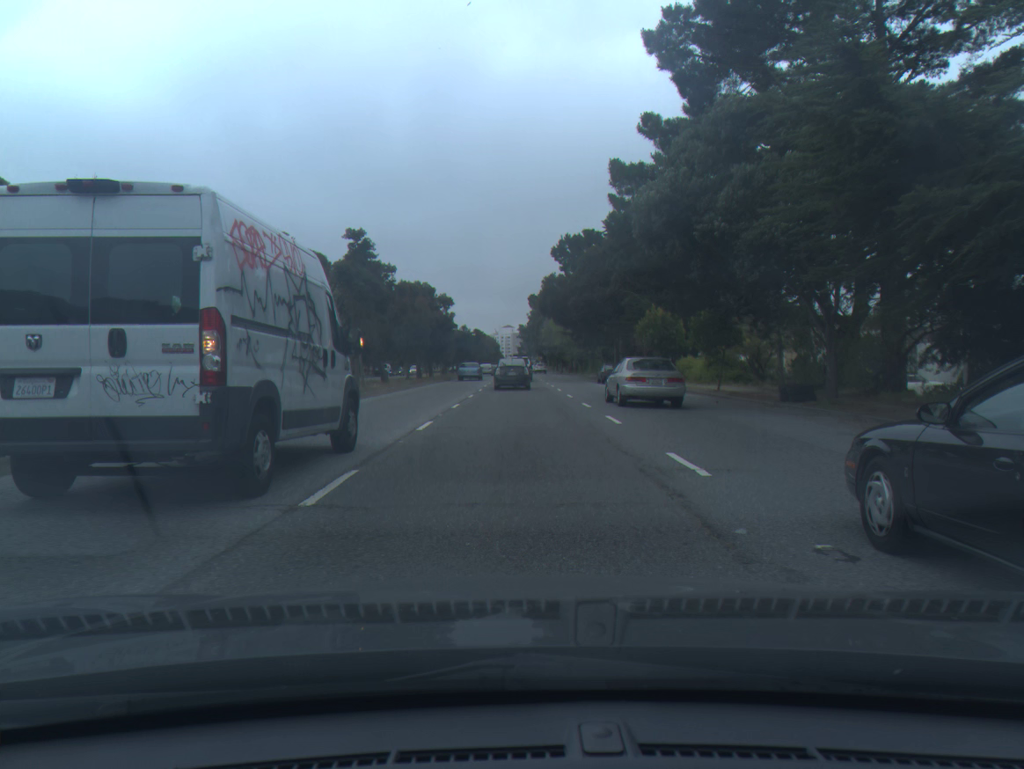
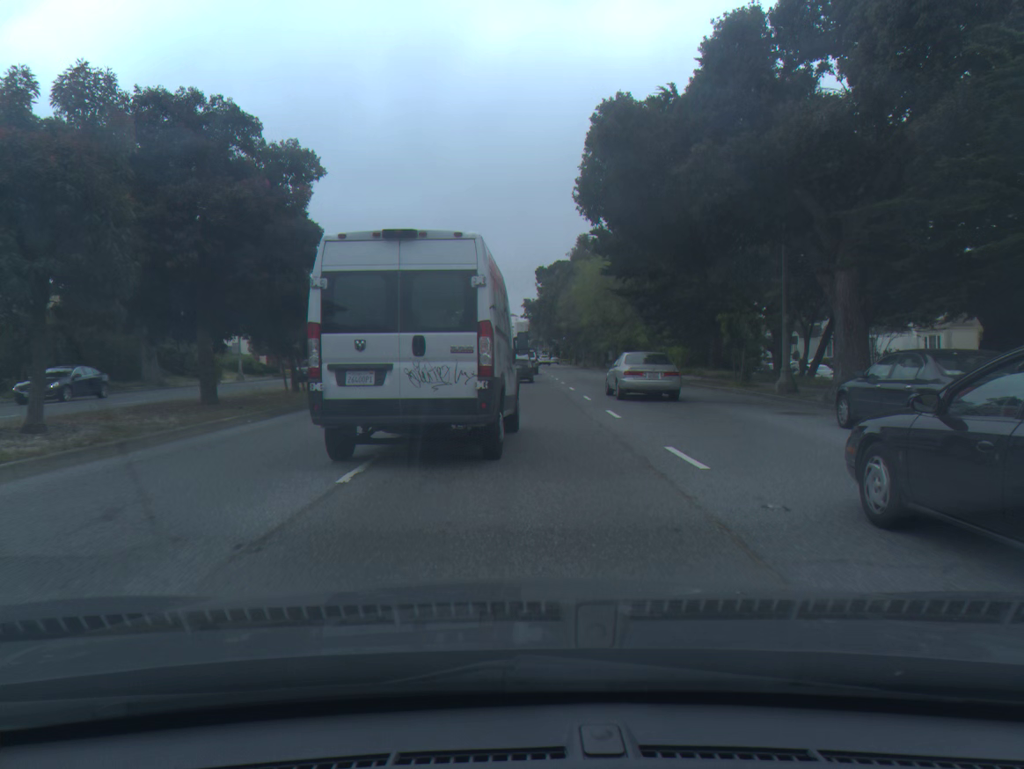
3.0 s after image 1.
(0.0, +42.2) m; 0°
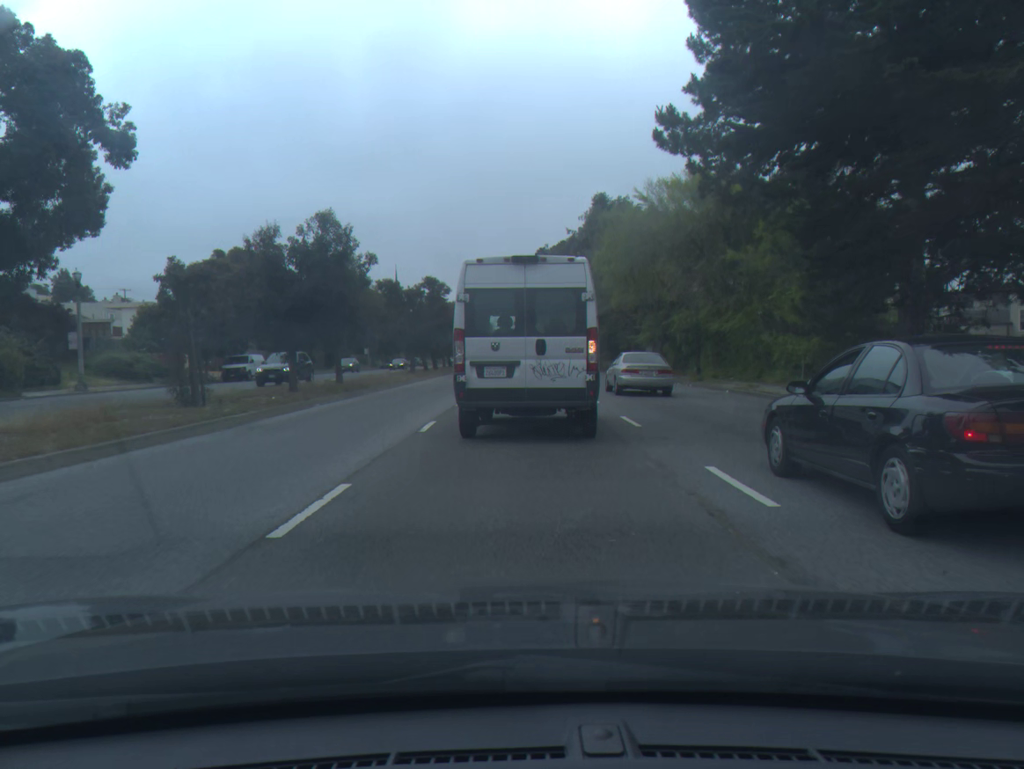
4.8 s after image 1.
(-0.1, +23.8) m; 0°
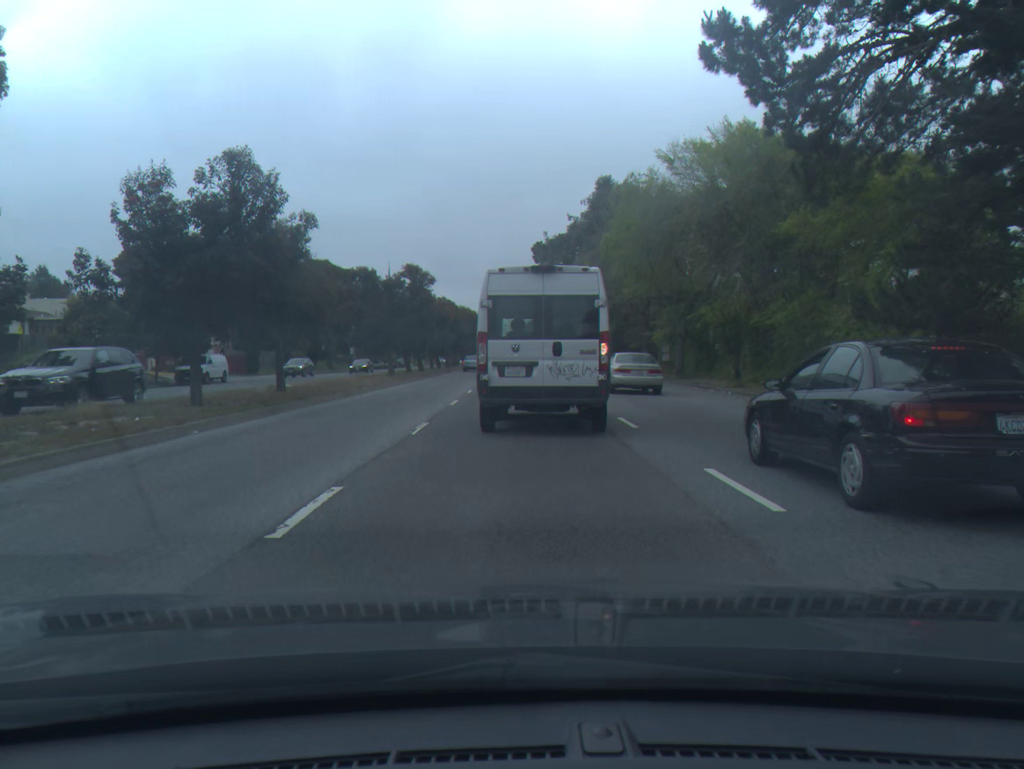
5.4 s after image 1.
(0.0, +7.6) m; 0°
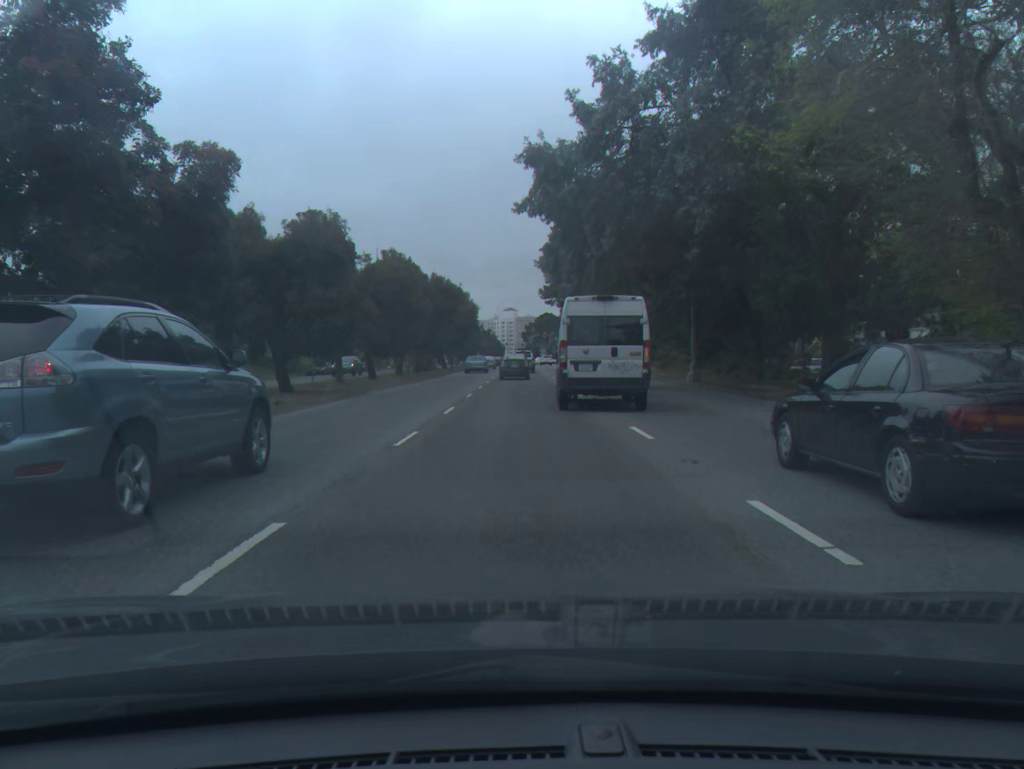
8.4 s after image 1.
(0.0, +38.1) m; 0°
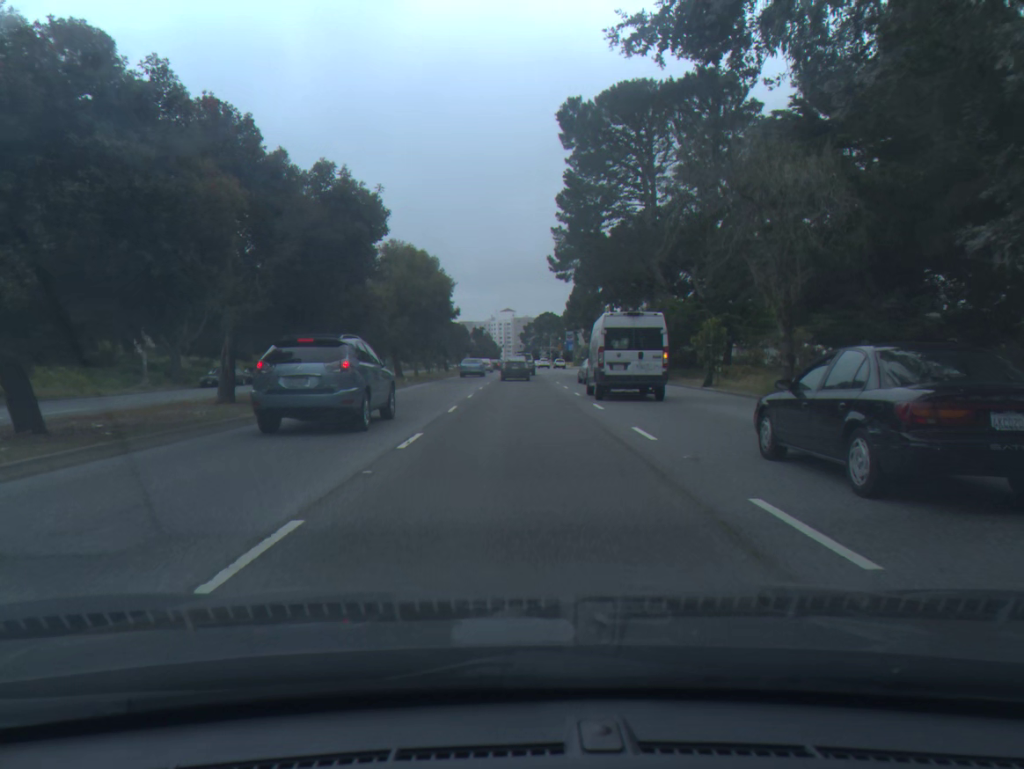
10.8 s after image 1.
(0.0, +28.6) m; 0°
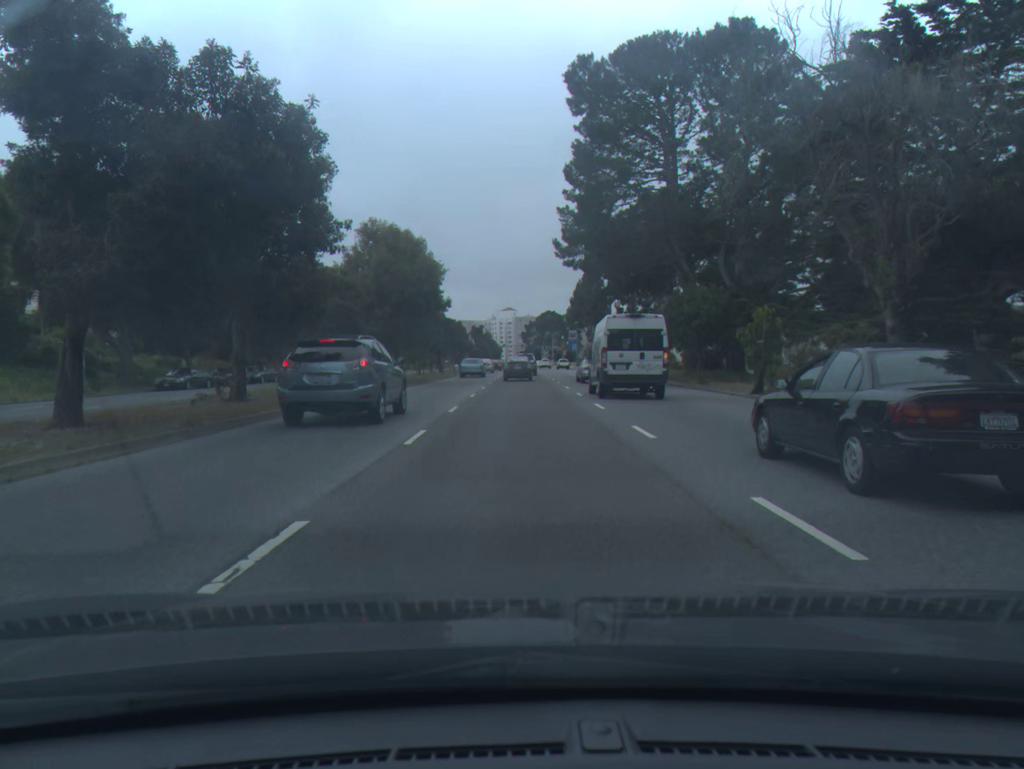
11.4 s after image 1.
(0.0, +7.1) m; 0°
